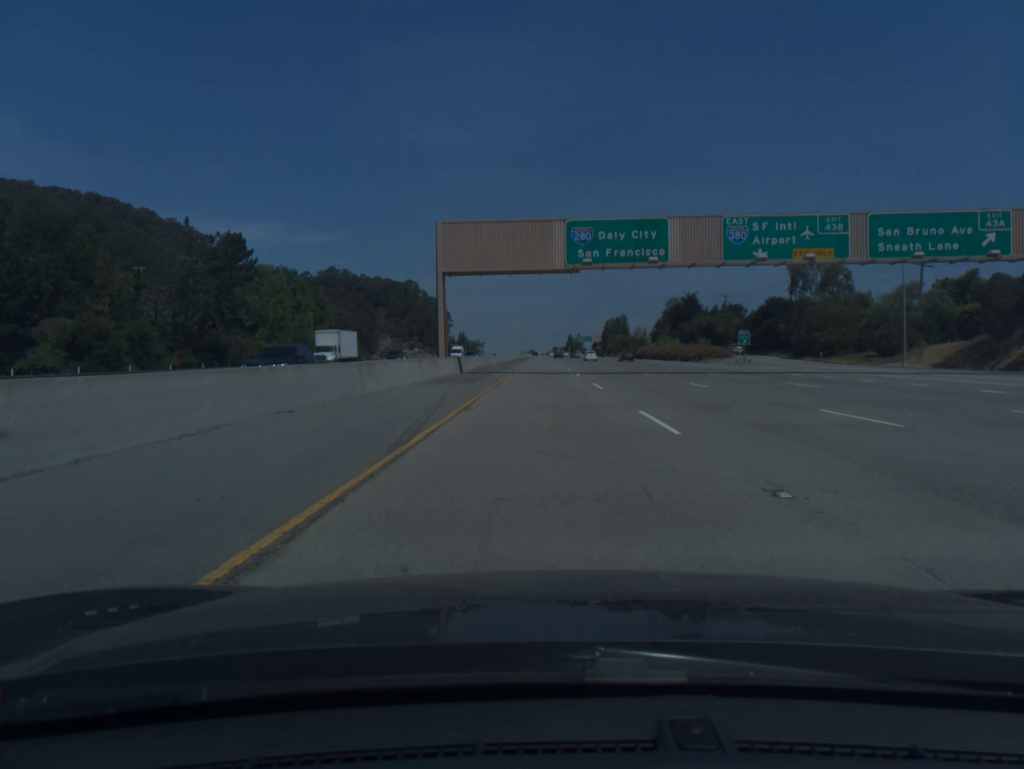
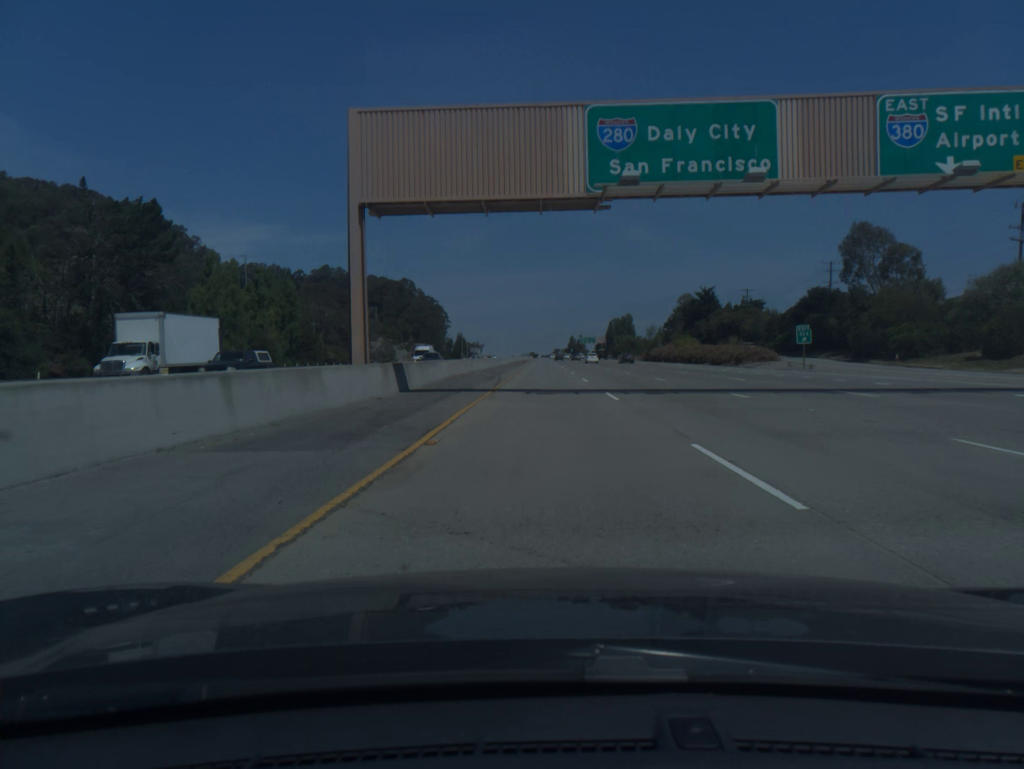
(0.0, +19.7) m; 0°
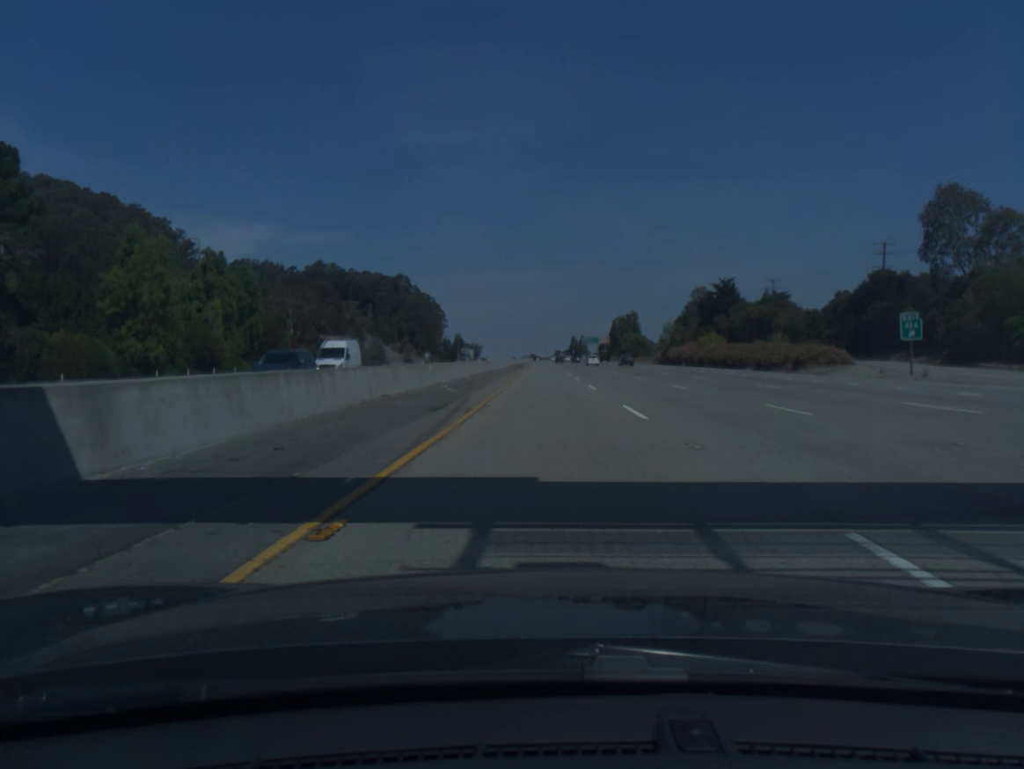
(0.0, +19.7) m; 0°
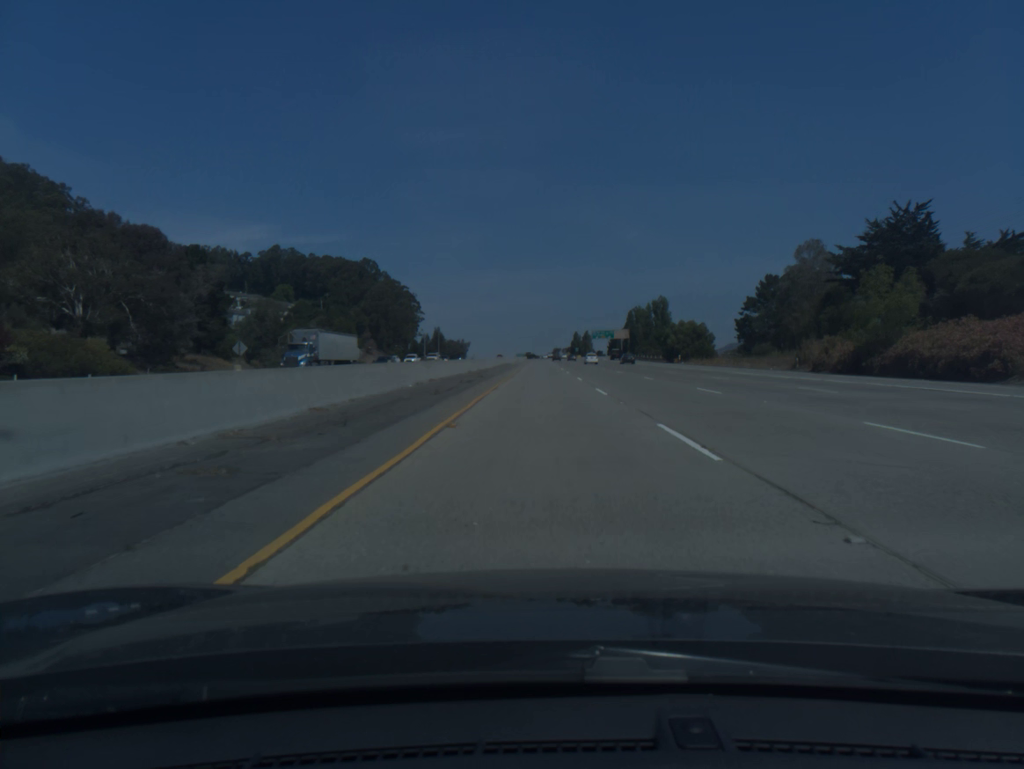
(+0.1, +79.4) m; 0°
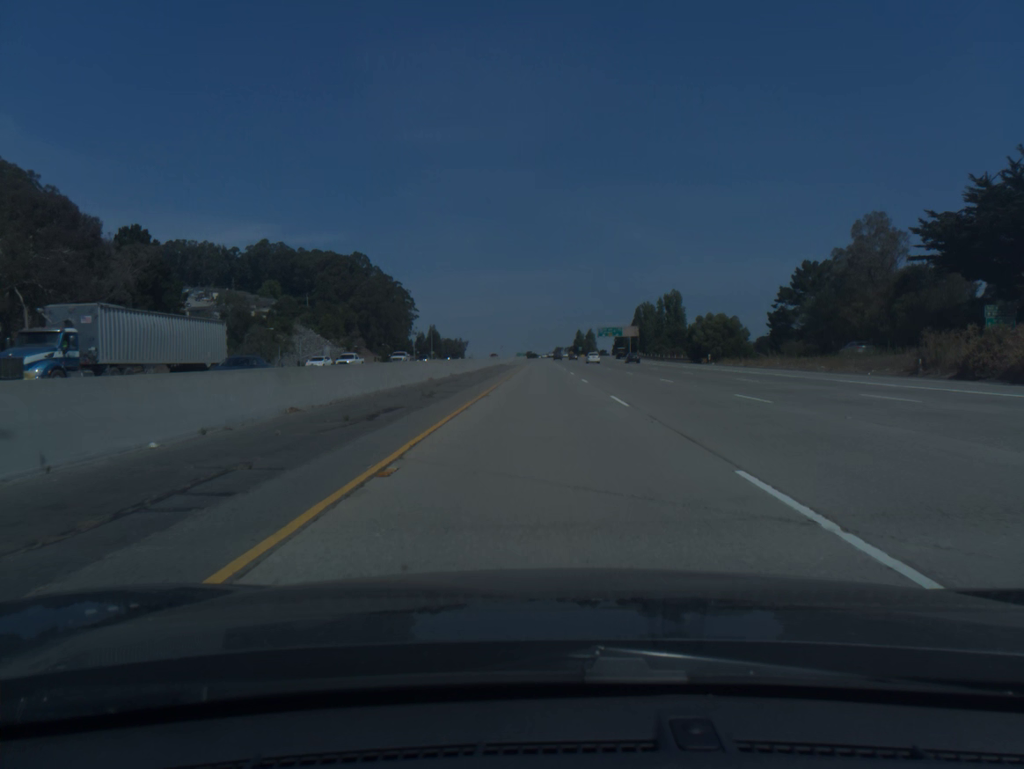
(0.0, +19.9) m; 0°
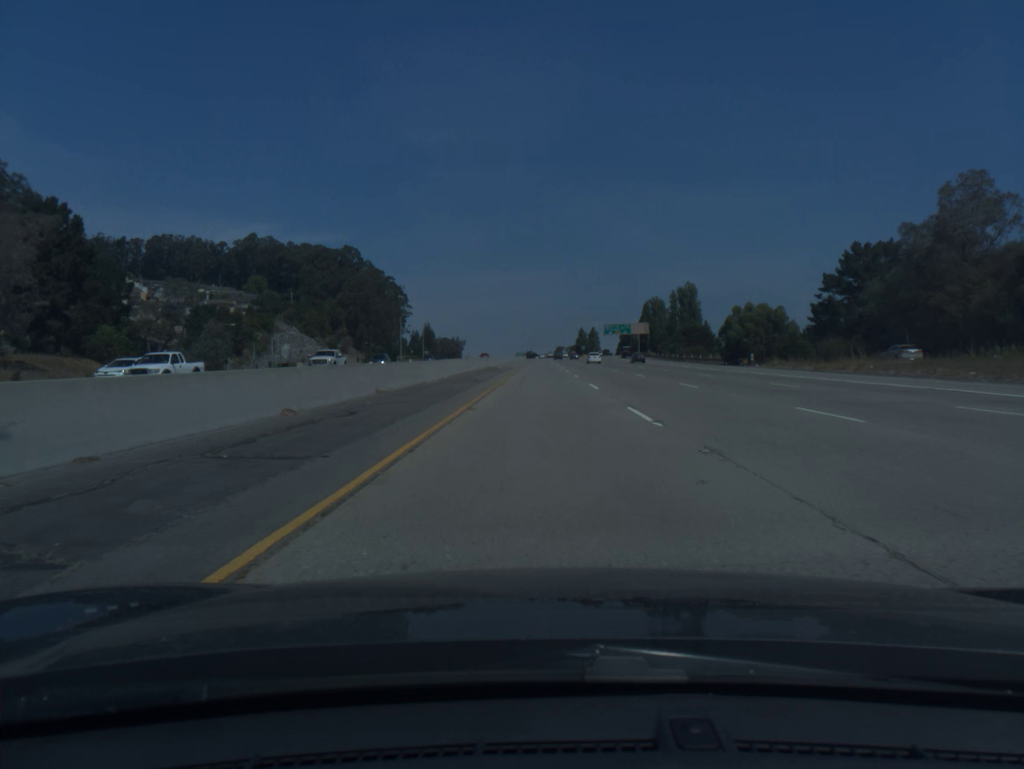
(0.0, +20.0) m; 0°
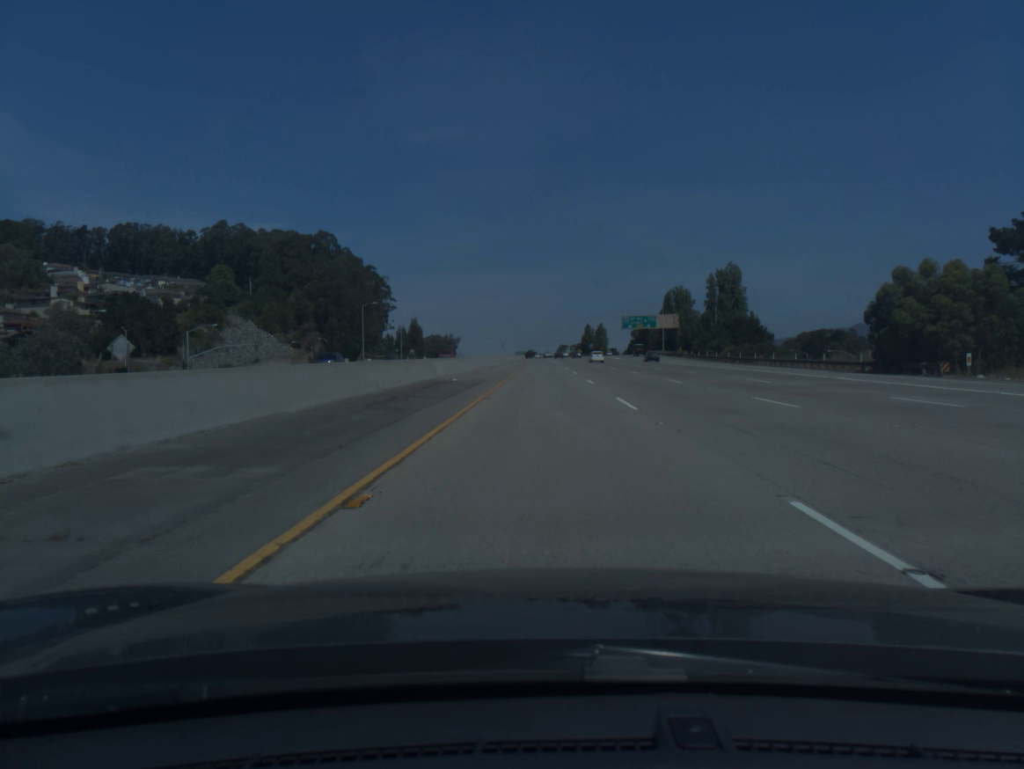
(-0.1, +40.0) m; 0°
